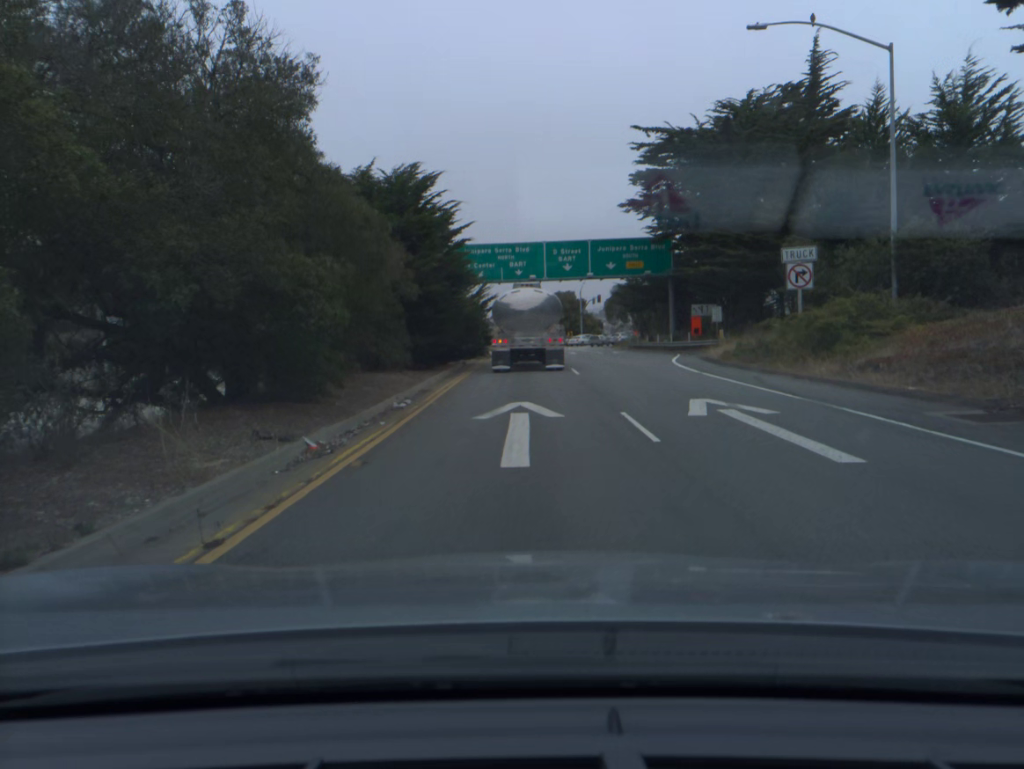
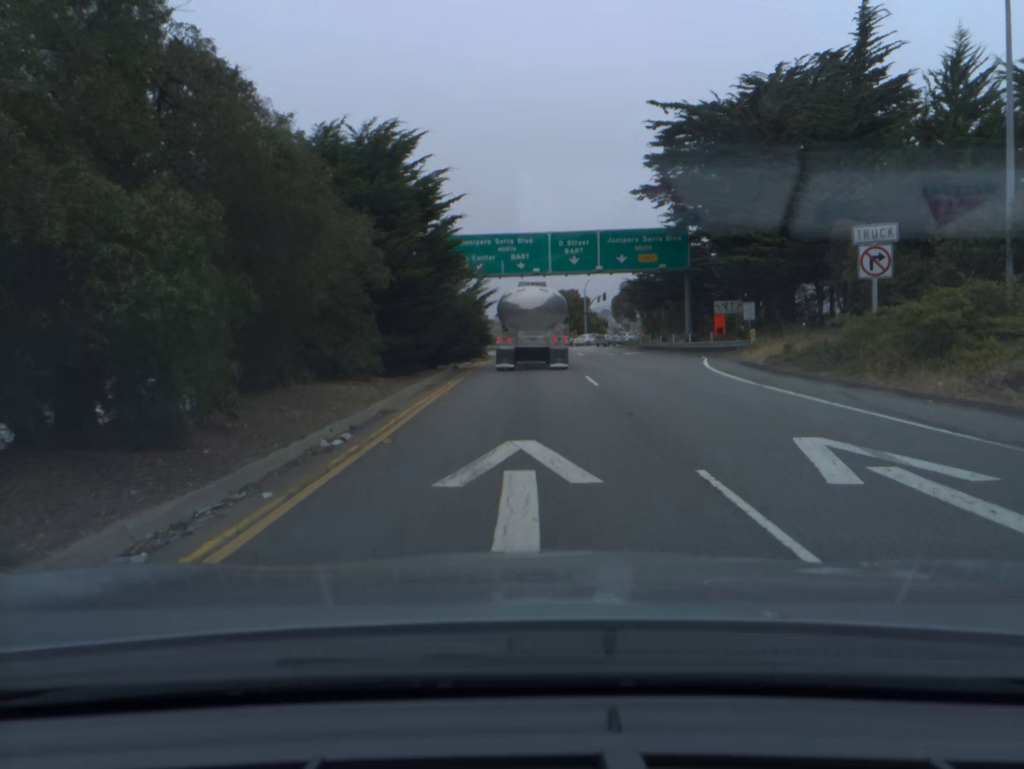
(0.0, +5.8) m; 0°
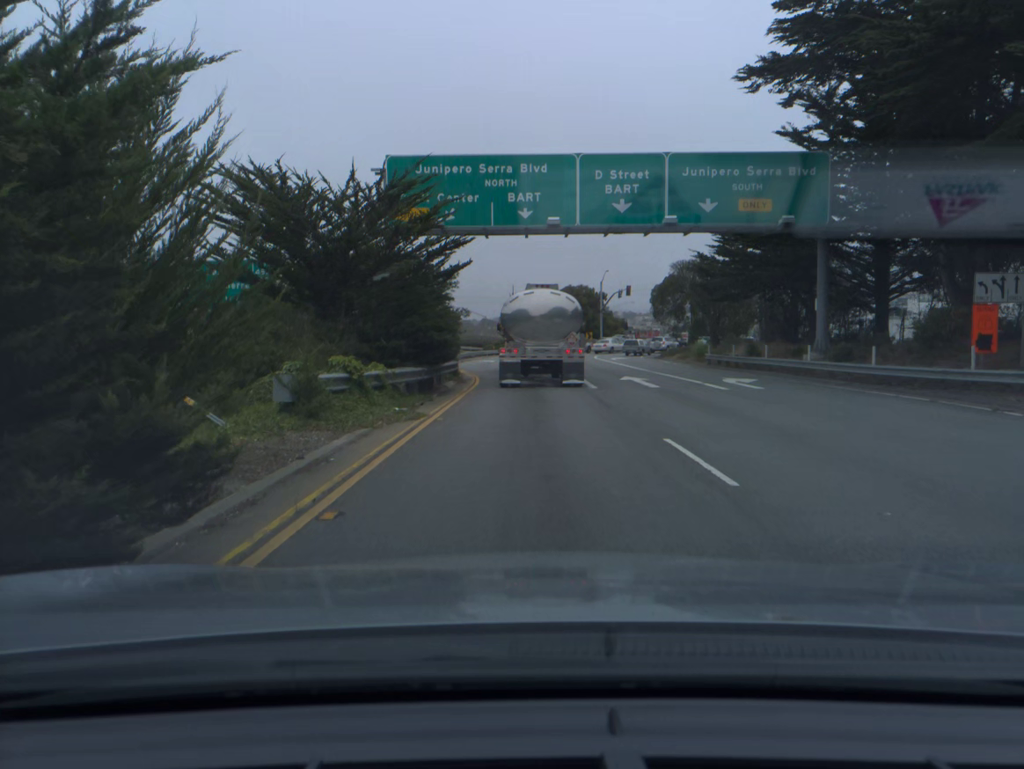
(-0.1, +26.4) m; 0°
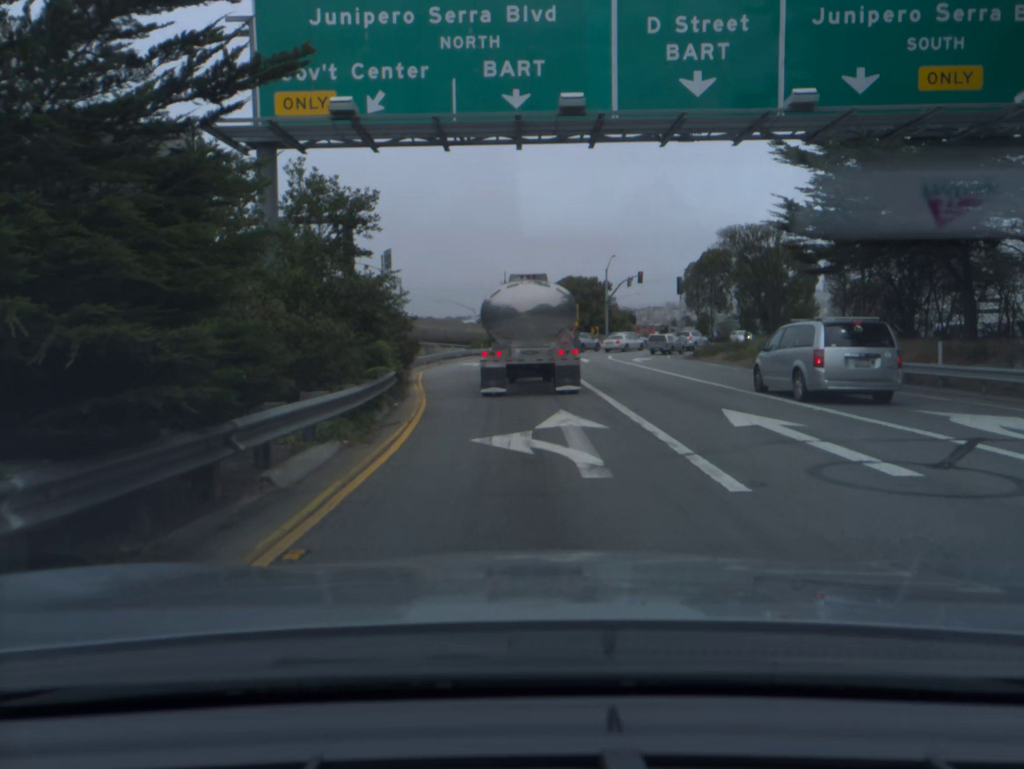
(+0.1, +15.7) m; 0°
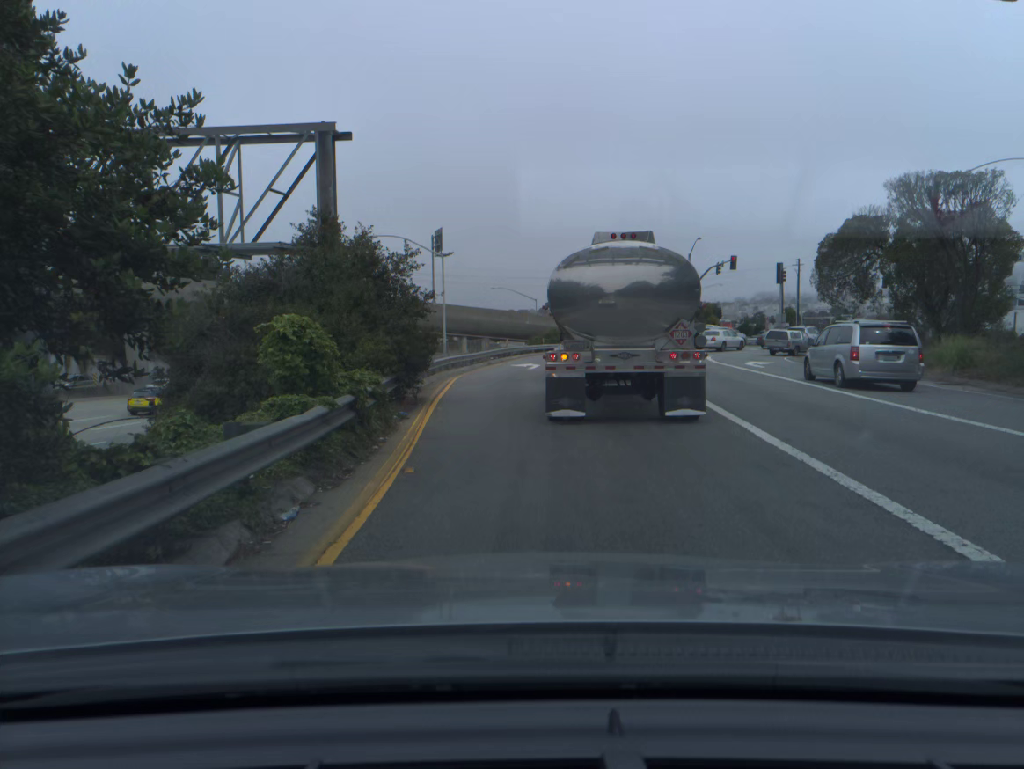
(-0.5, +11.4) m; -5°
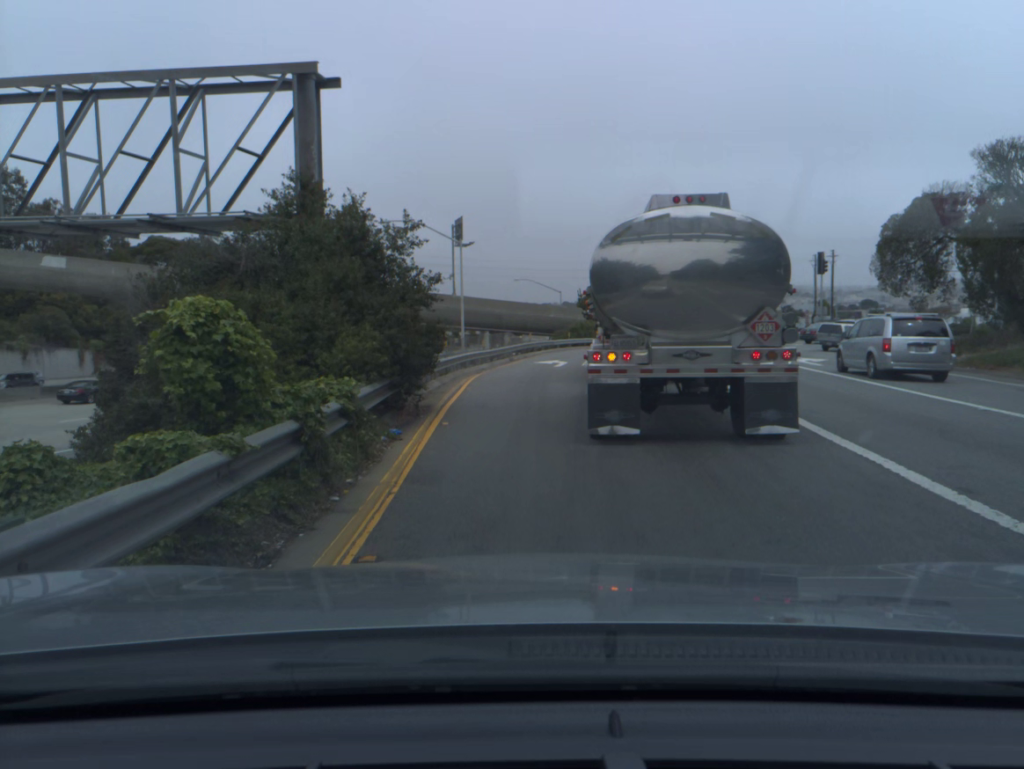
(0.0, +3.5) m; -1°
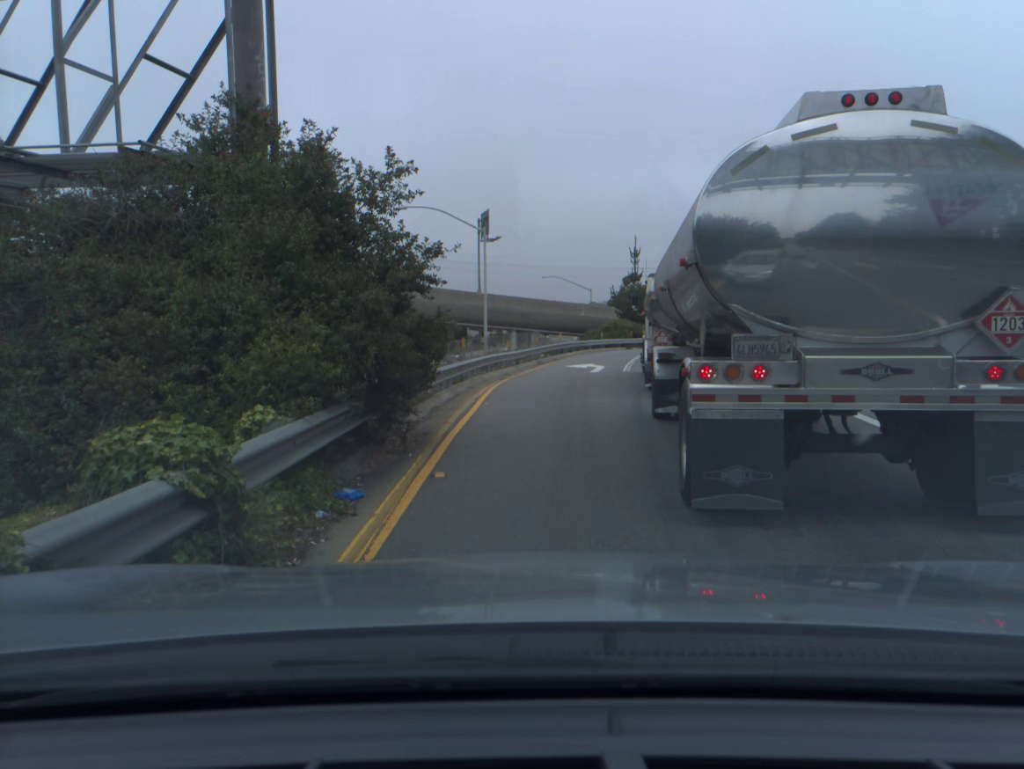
(-0.1, +4.7) m; -2°
